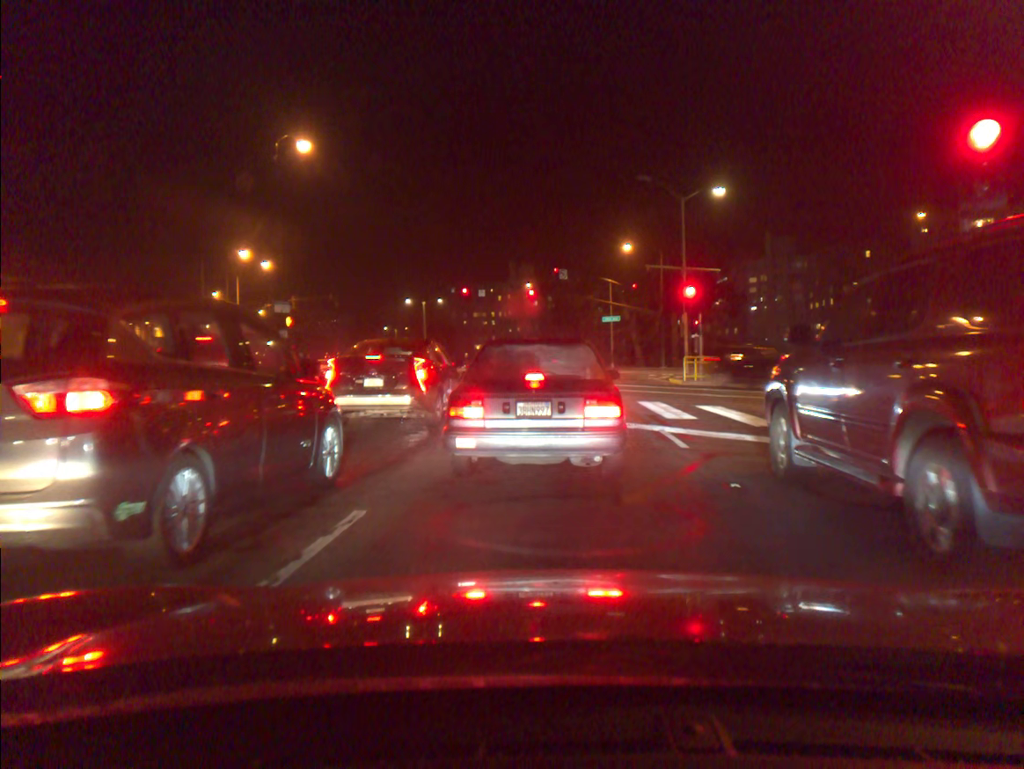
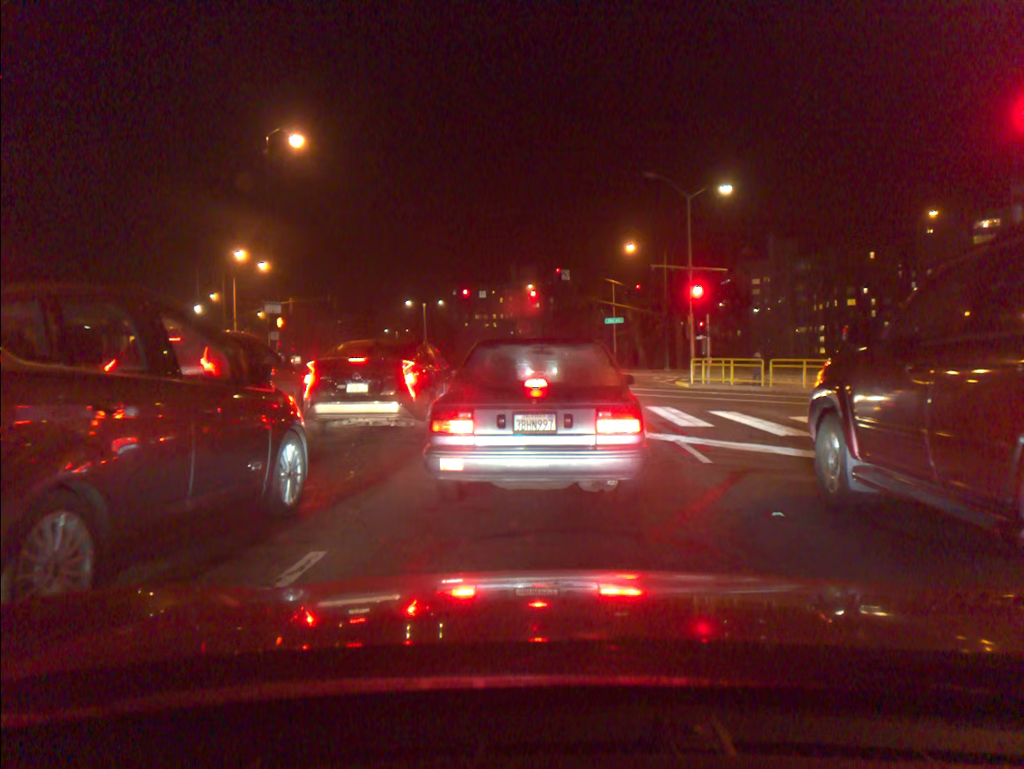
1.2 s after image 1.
(0.0, +1.2) m; 0°
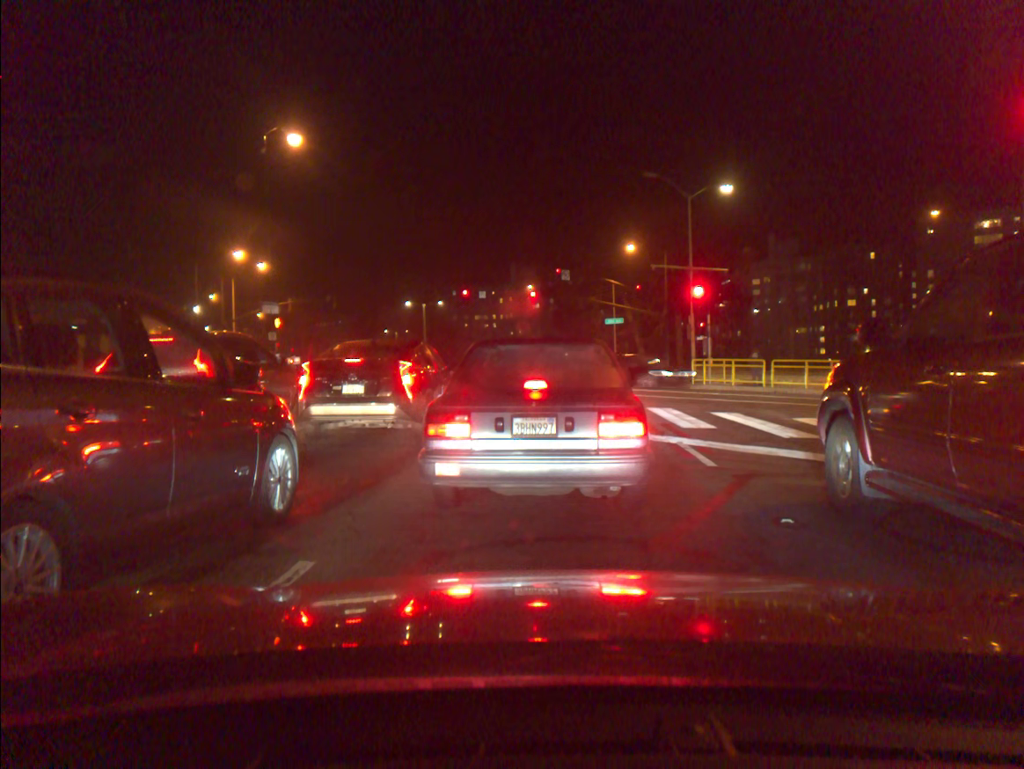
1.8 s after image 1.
(0.0, +0.2) m; 0°
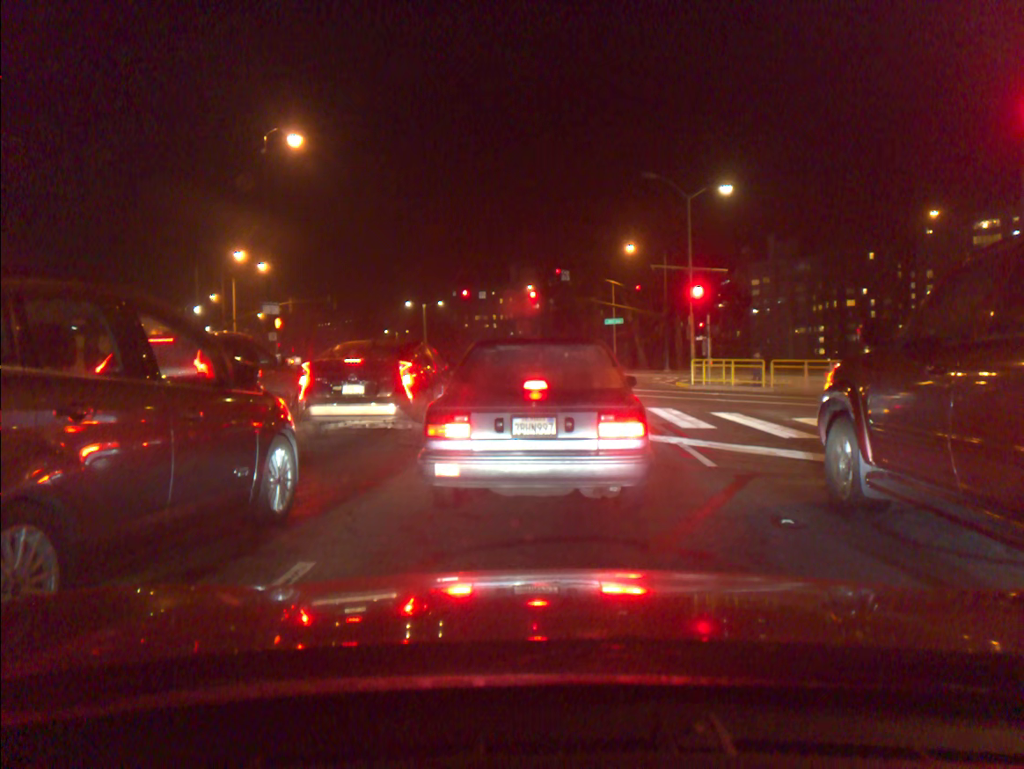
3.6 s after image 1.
(0.0, 0.0) m; 0°
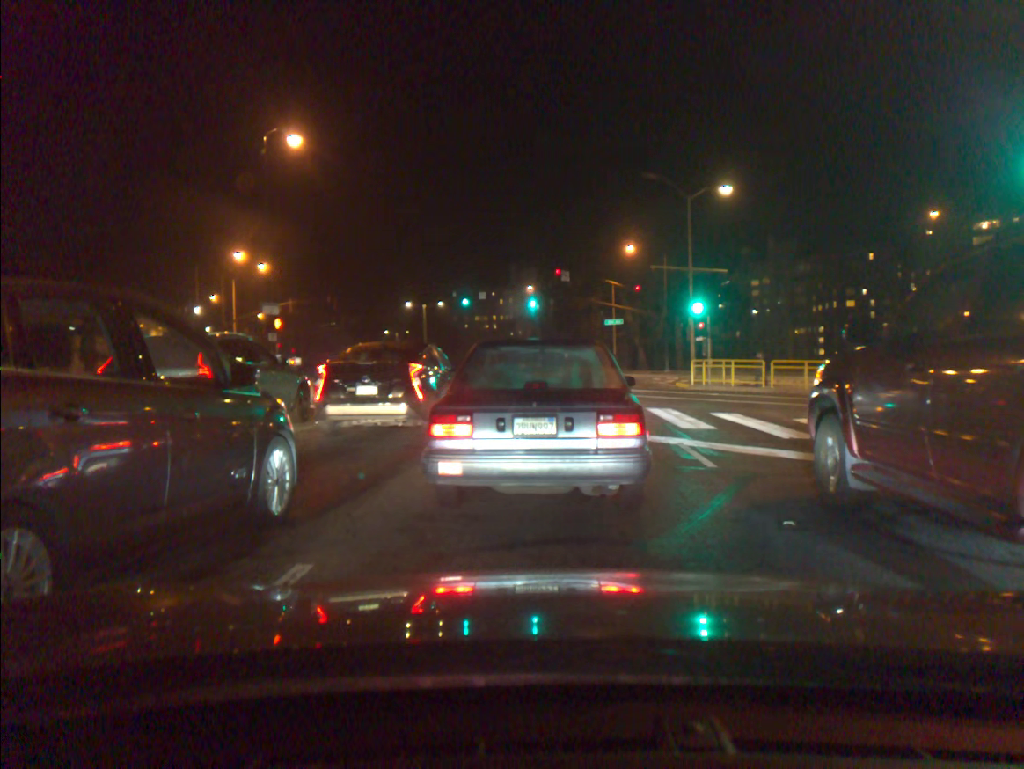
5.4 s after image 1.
(0.0, 0.0) m; 0°
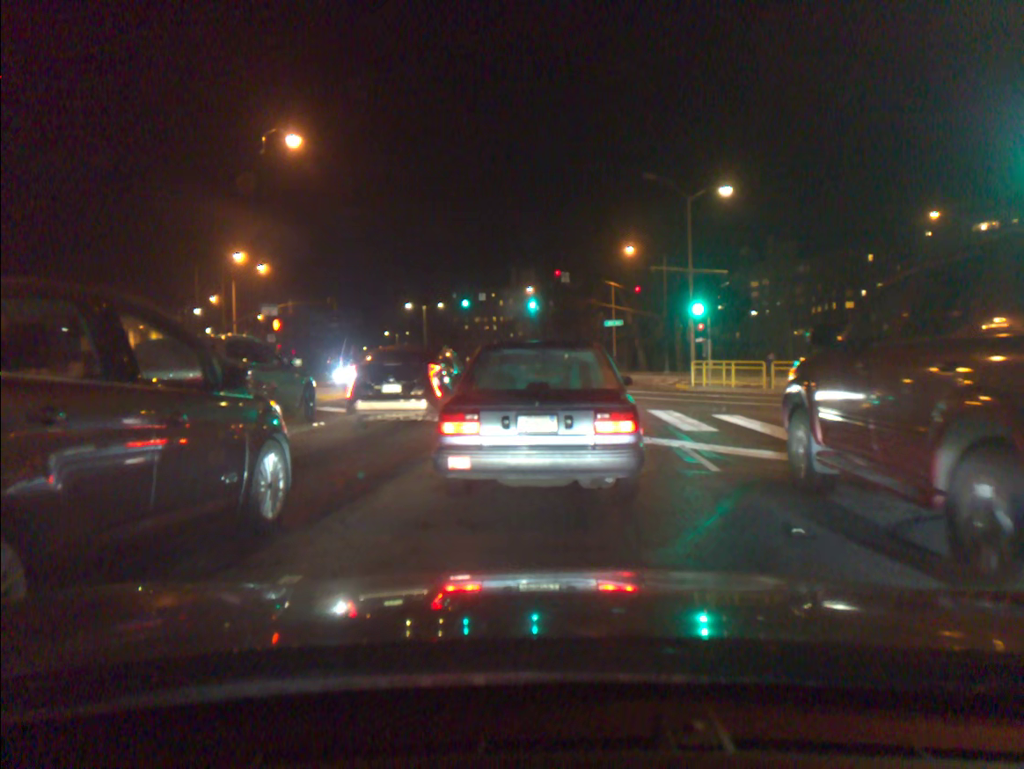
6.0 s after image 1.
(0.0, +0.2) m; 0°
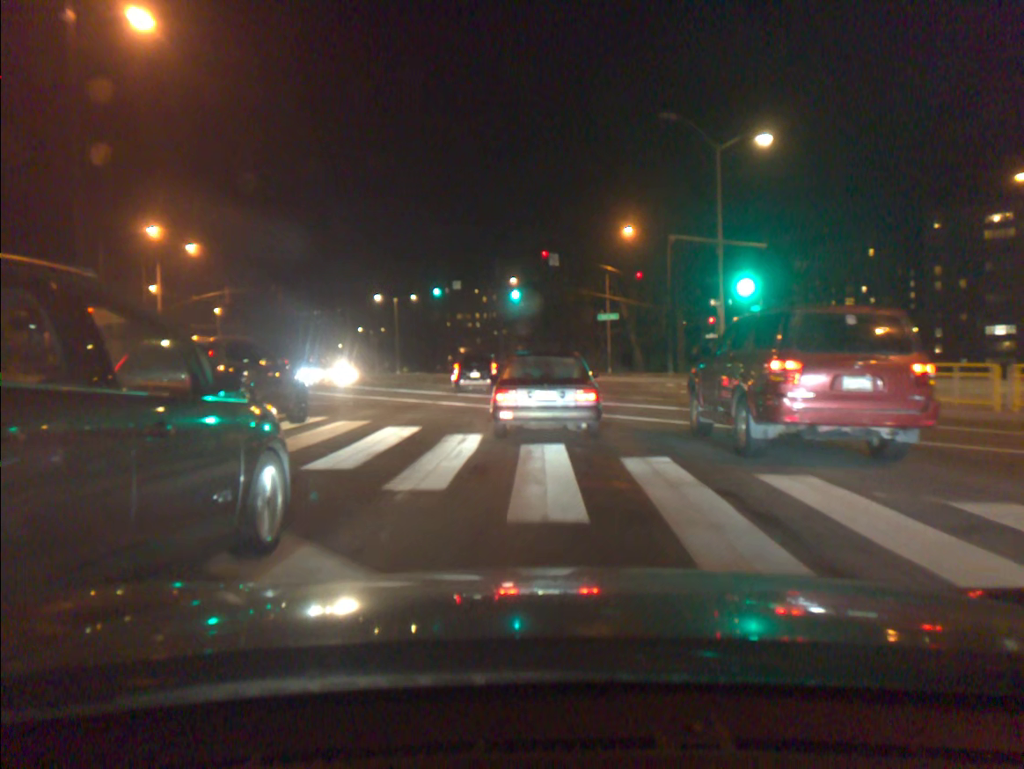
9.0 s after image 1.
(+0.1, +10.1) m; +1°
